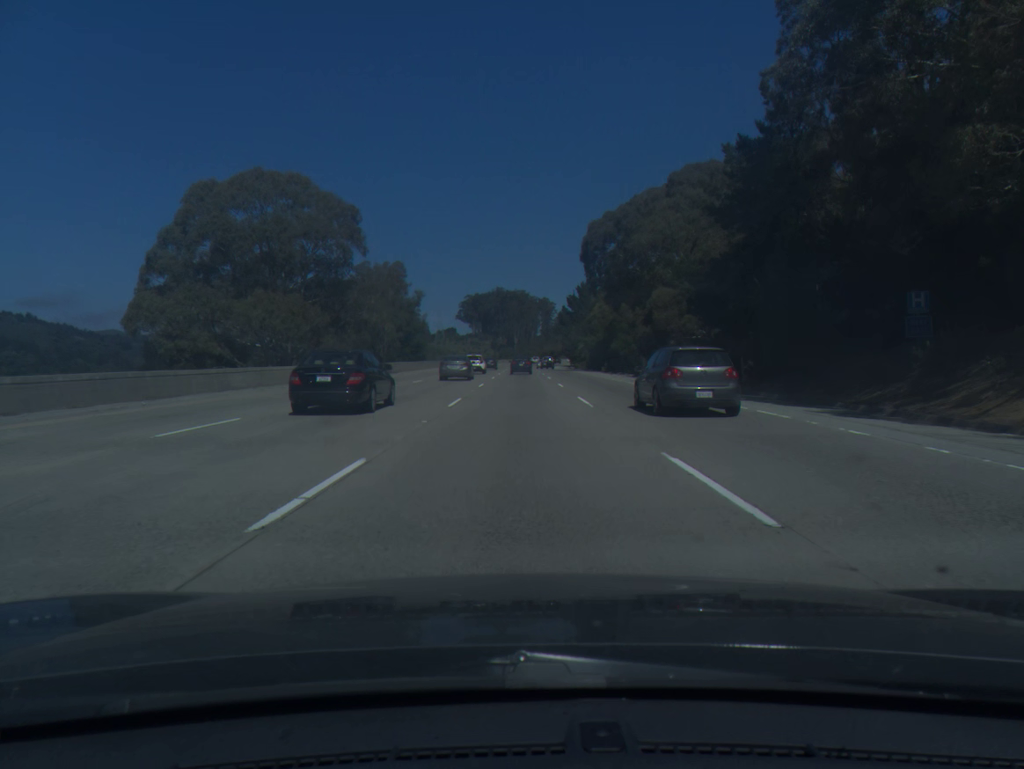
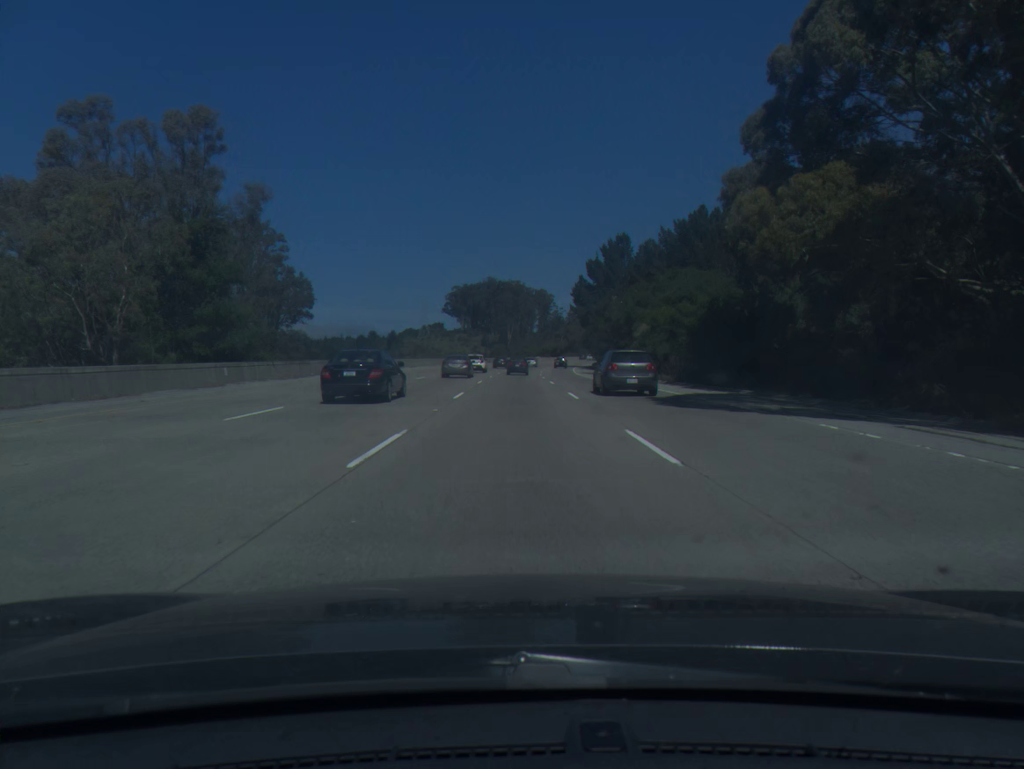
(+0.1, +69.8) m; 0°
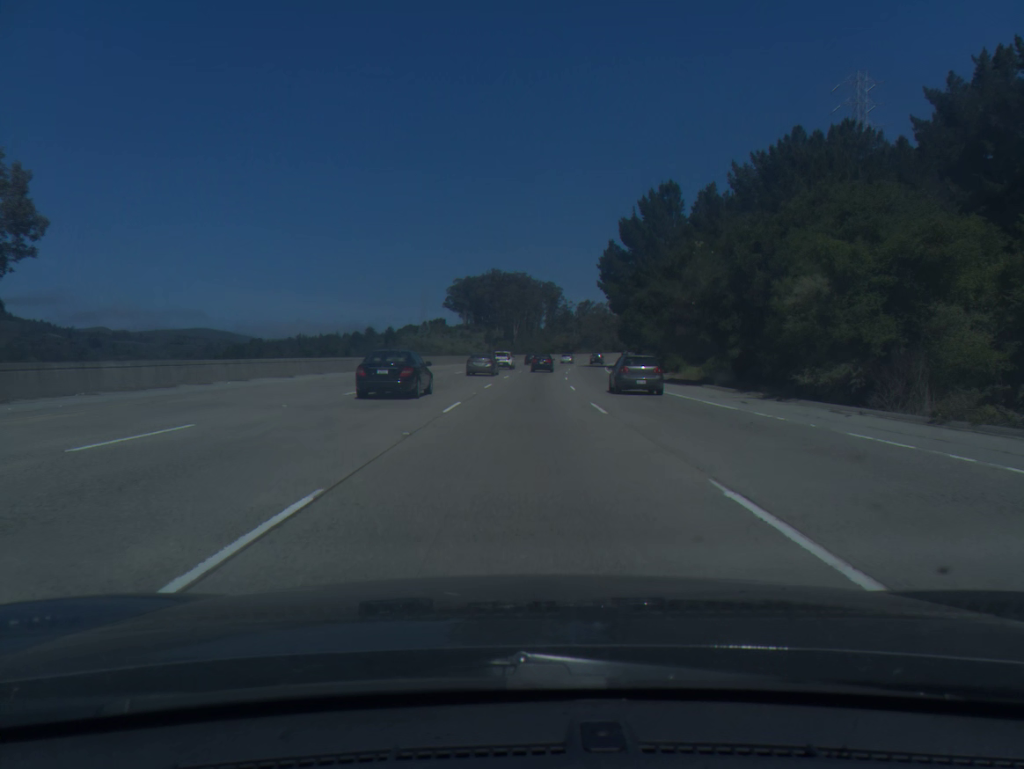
(-0.1, +35.0) m; 0°
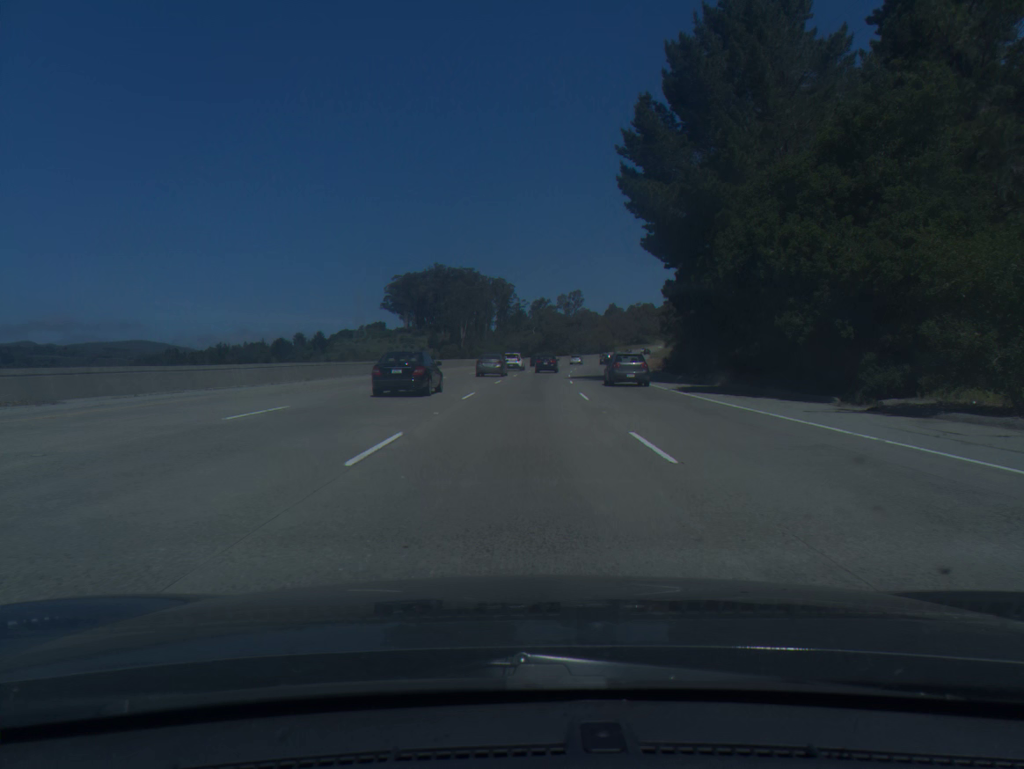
(+1.2, +52.7) m; +3°
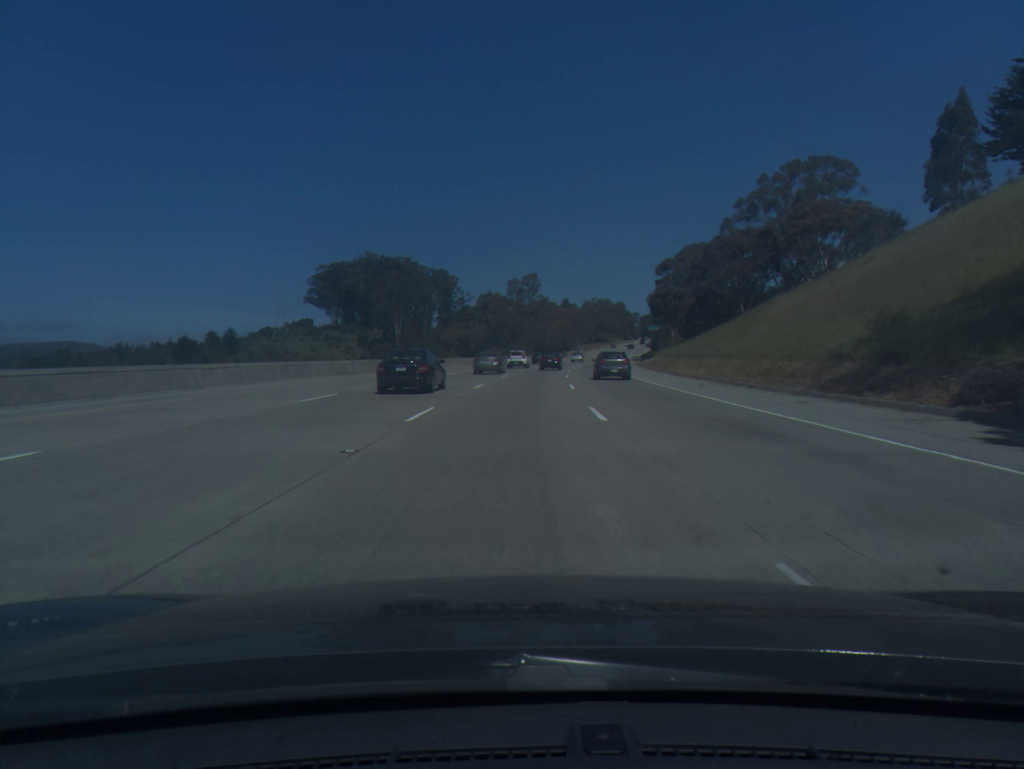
(+1.8, +52.6) m; +4°
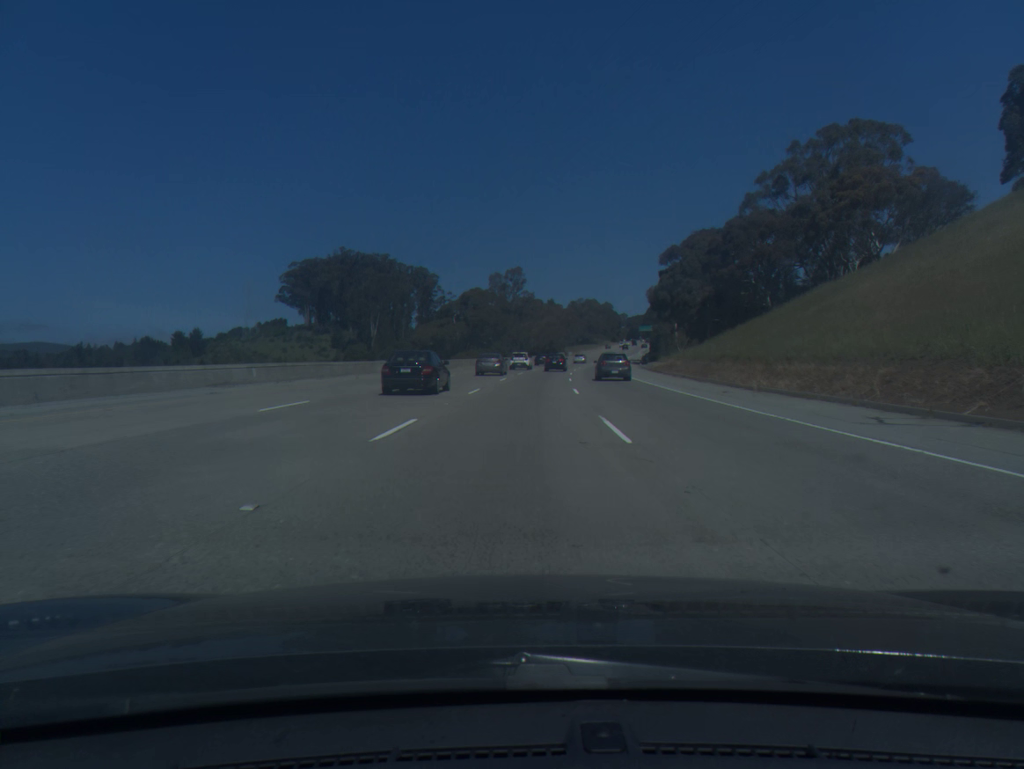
(+0.2, +17.5) m; +1°
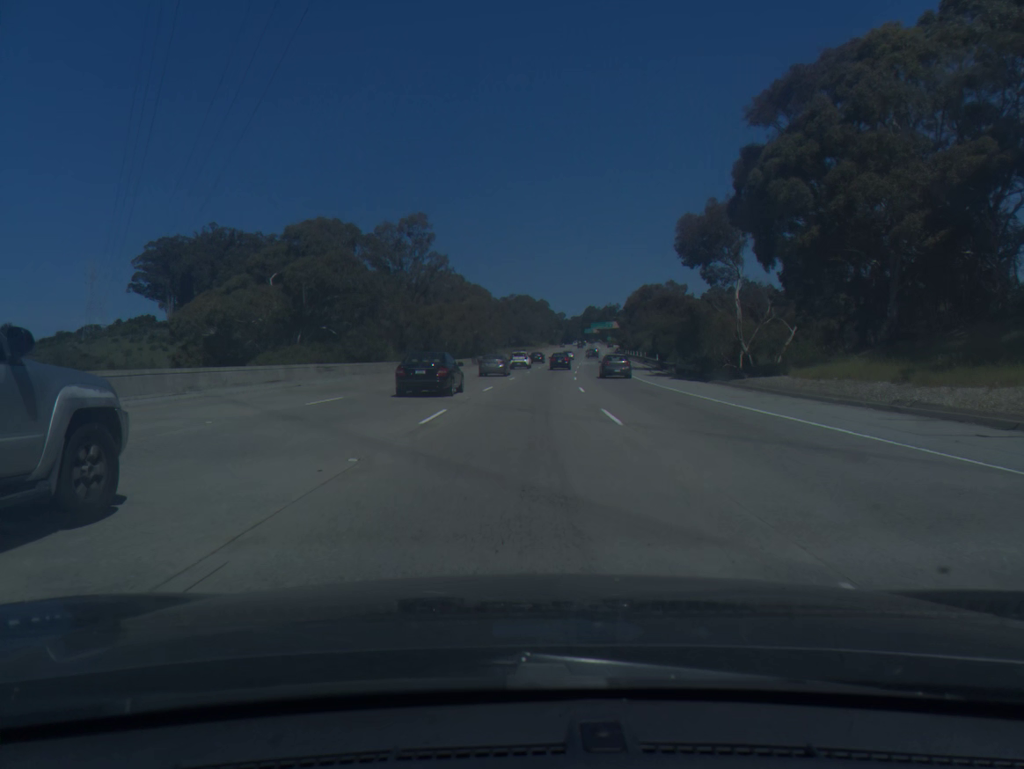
(+3.1, +70.0) m; +5°
